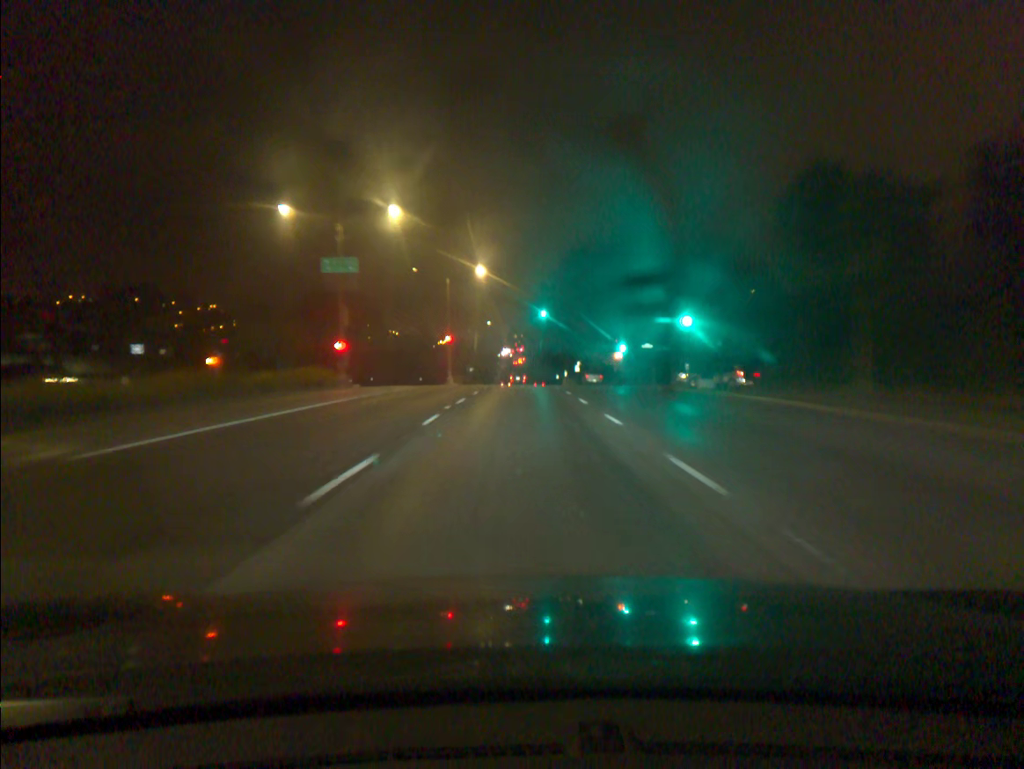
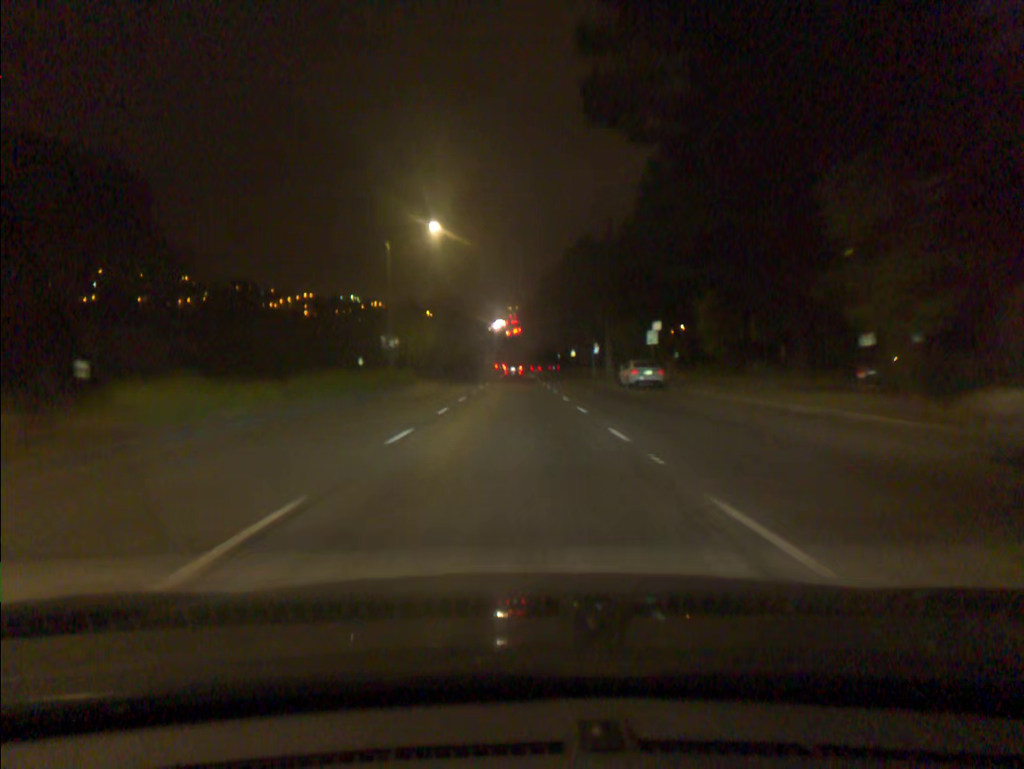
(+0.2, +66.5) m; 0°
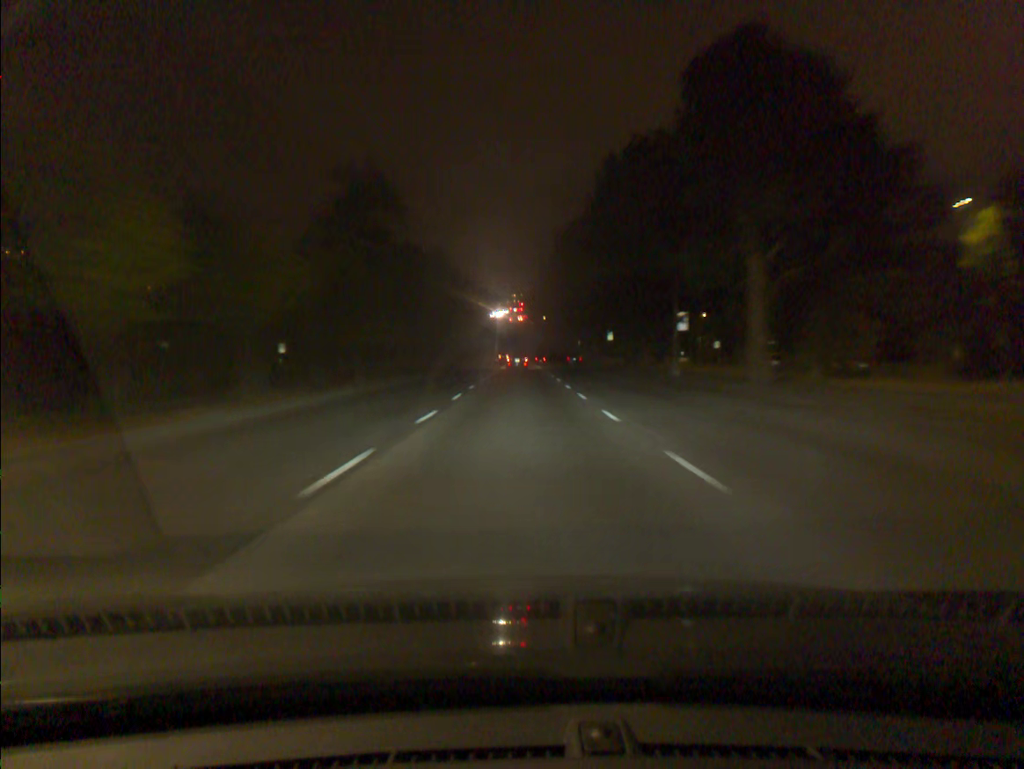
(-0.1, +41.6) m; 0°
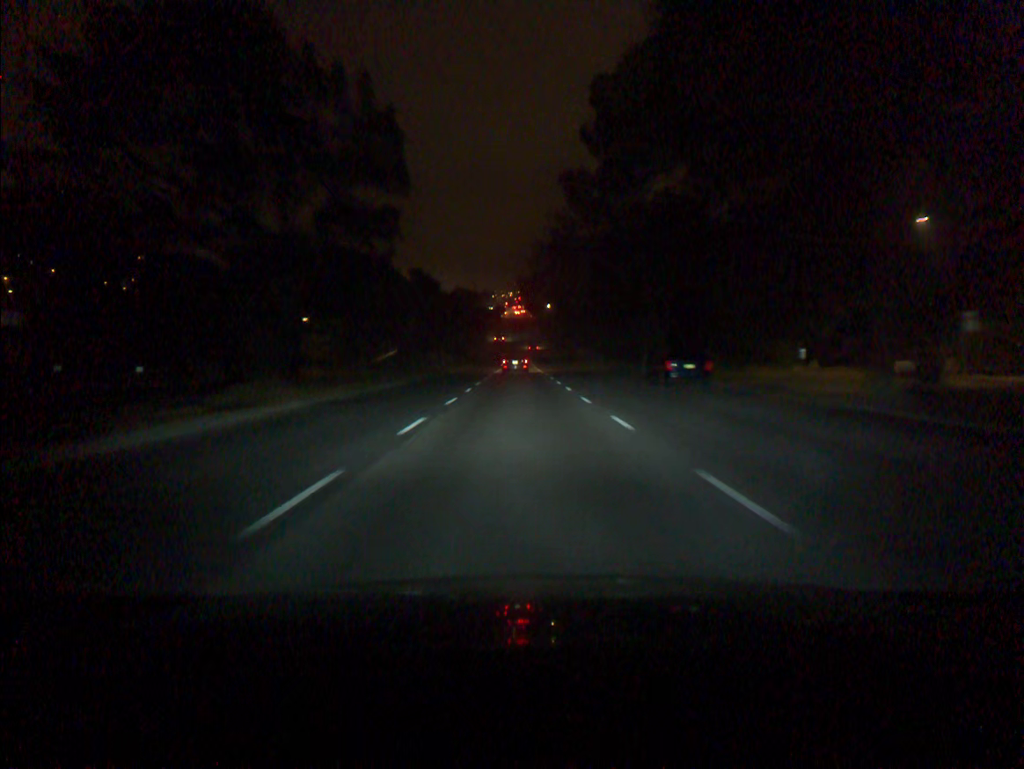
(0.0, +67.4) m; 0°
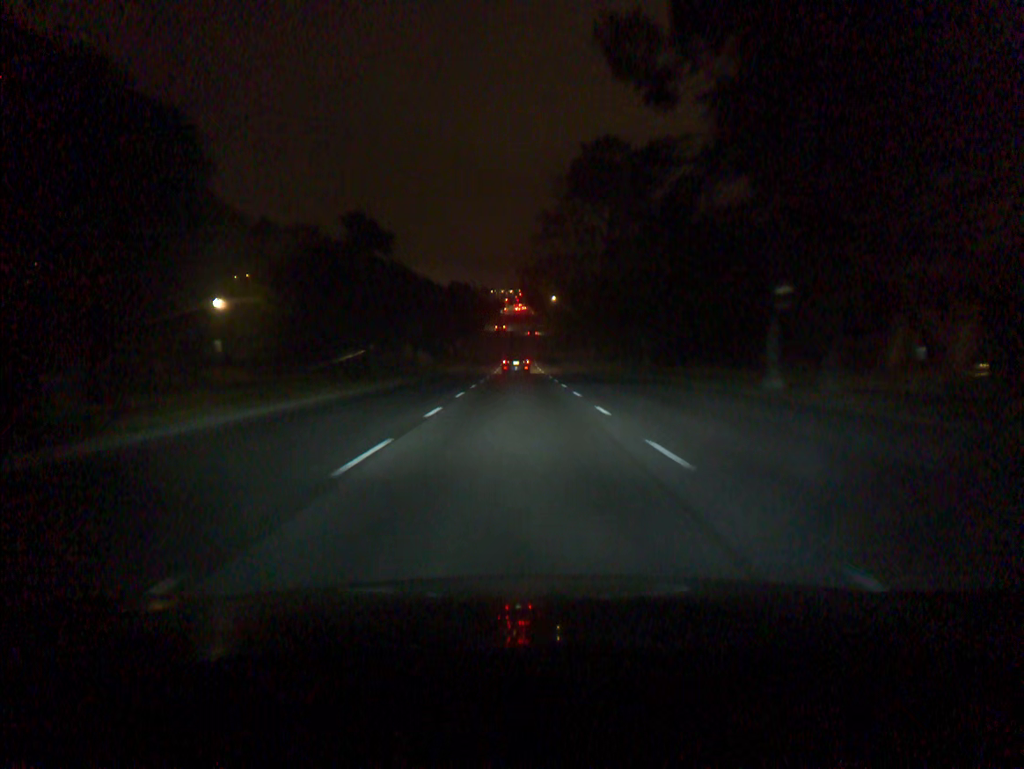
(0.0, +25.9) m; 0°
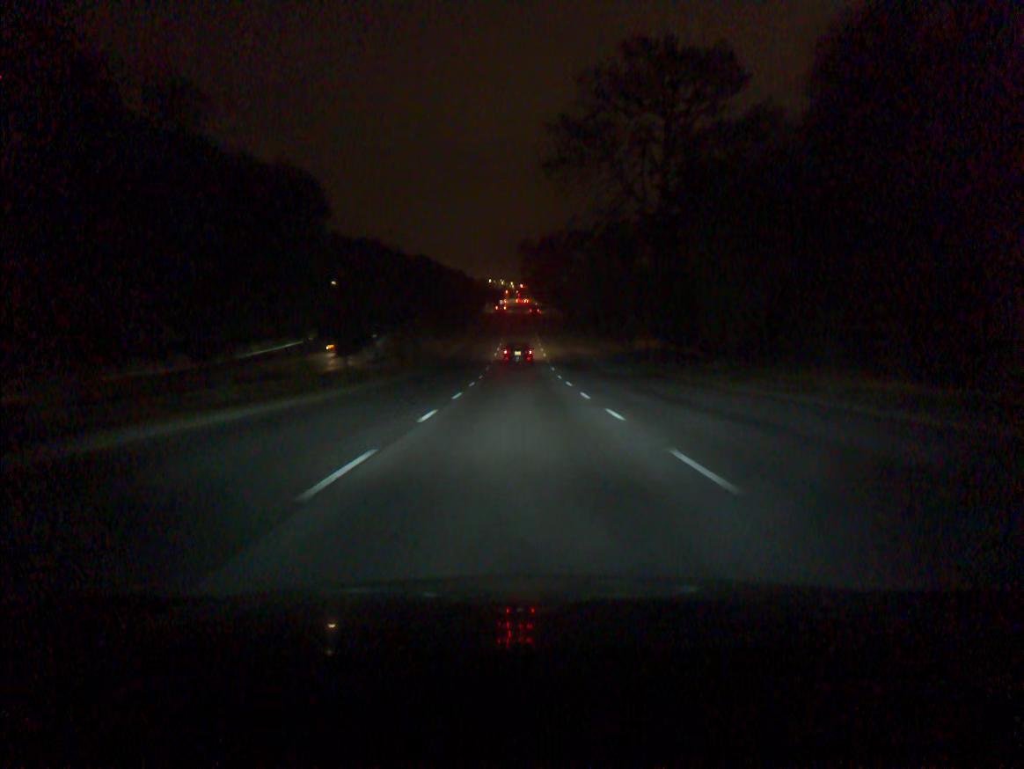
(-0.1, +38.1) m; 0°
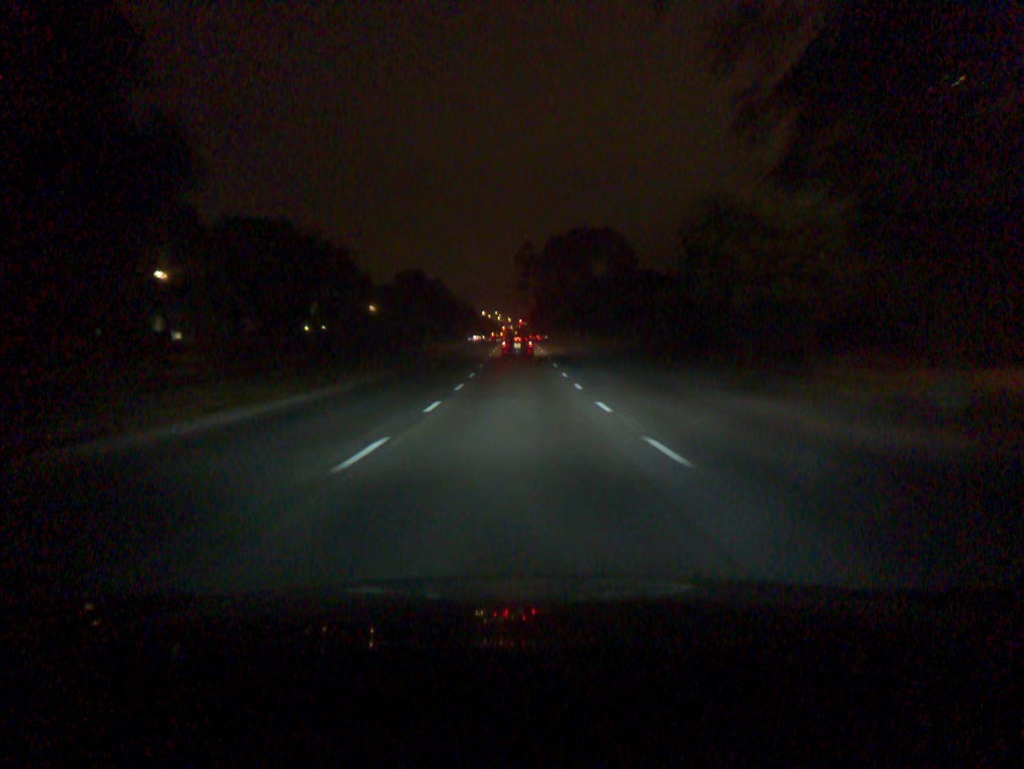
(+0.2, +49.4) m; 0°
